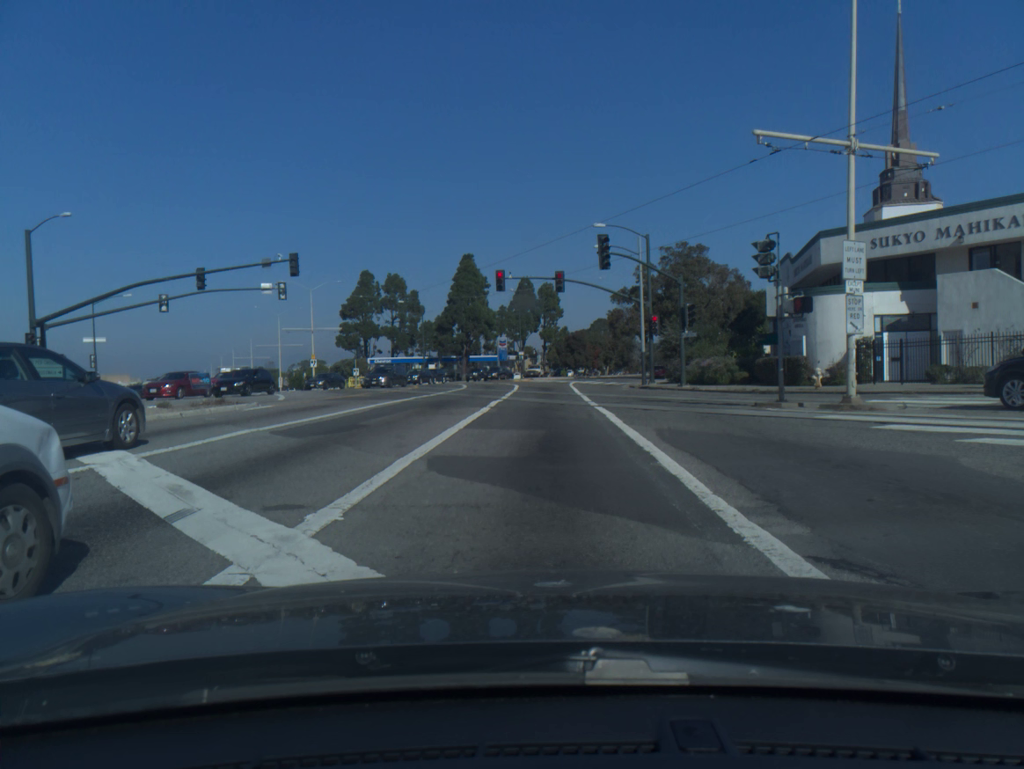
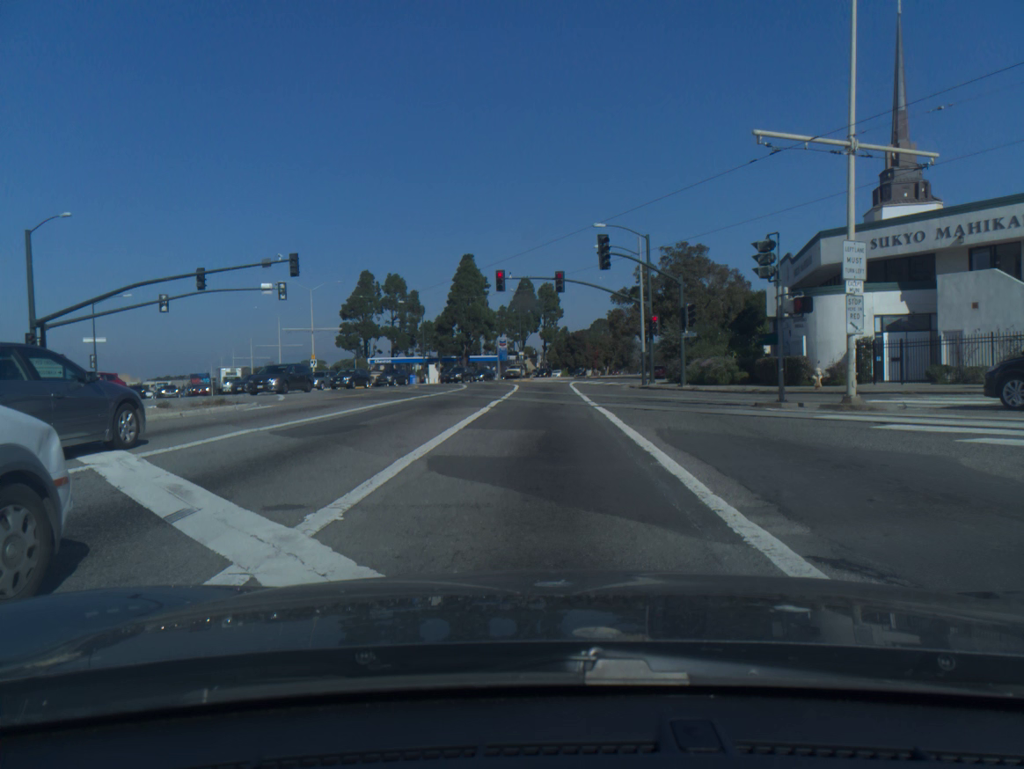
(0.0, 0.0) m; 0°
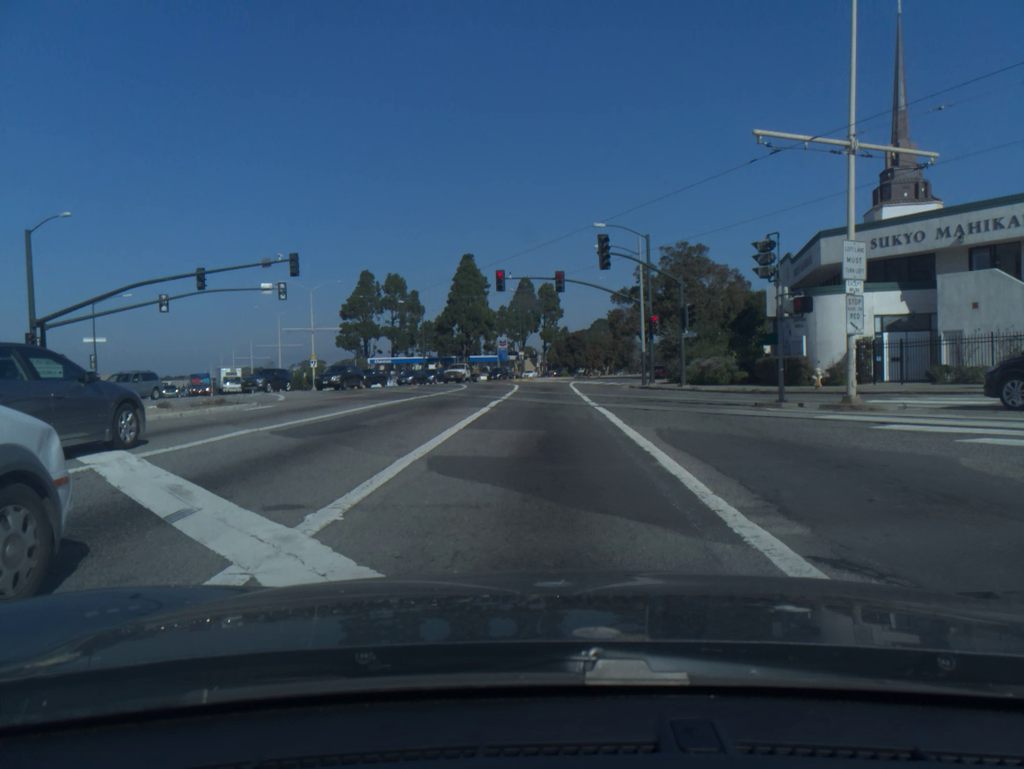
(0.0, 0.0) m; 0°
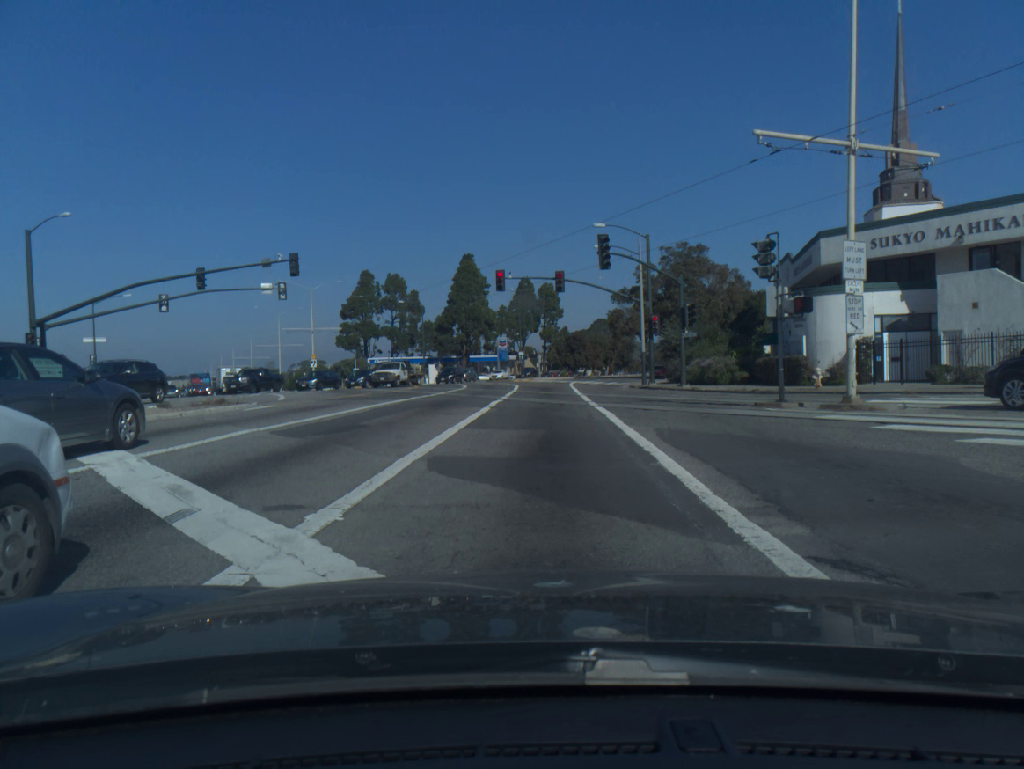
(0.0, 0.0) m; 0°
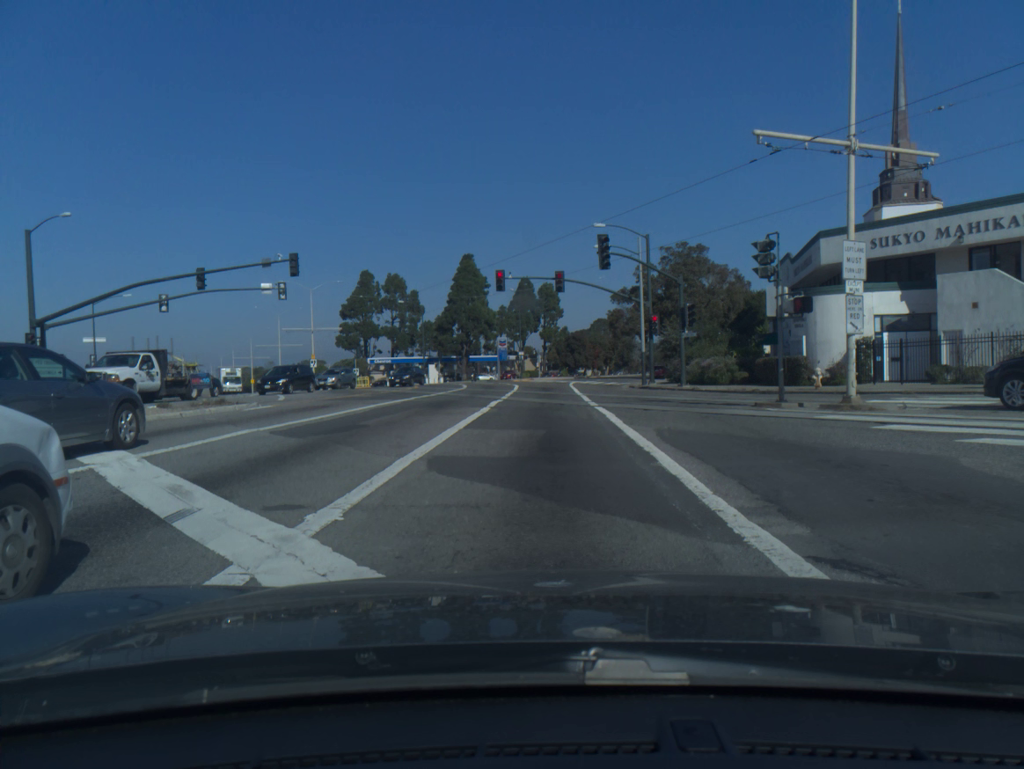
(0.0, 0.0) m; 0°
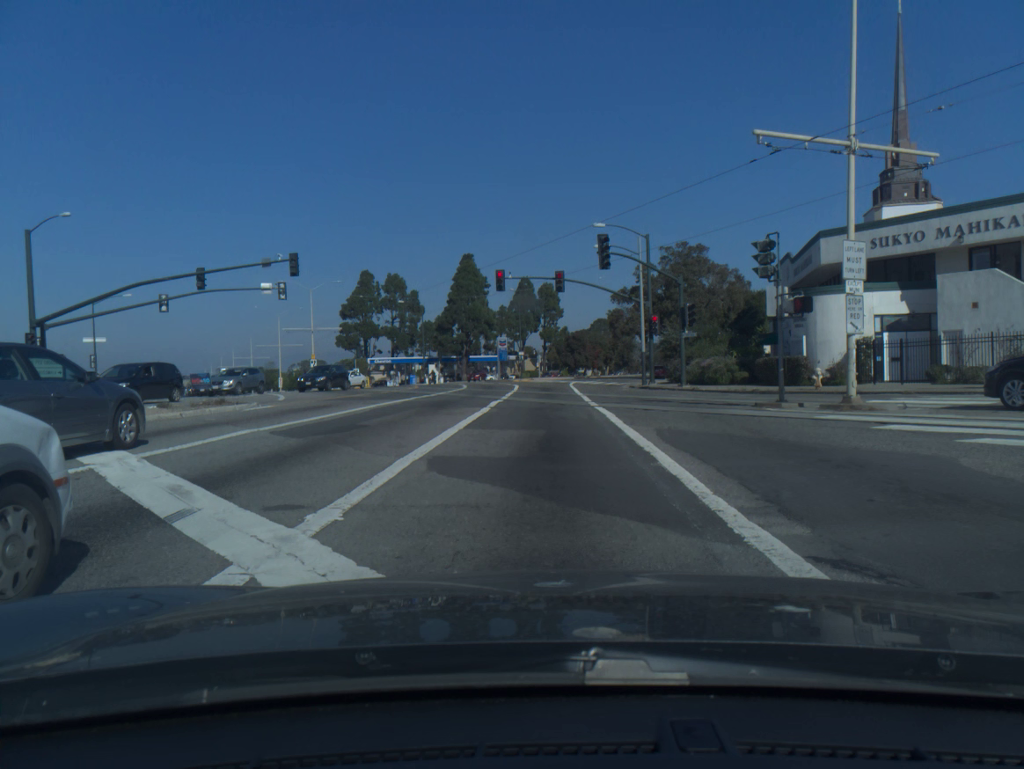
(0.0, 0.0) m; 0°
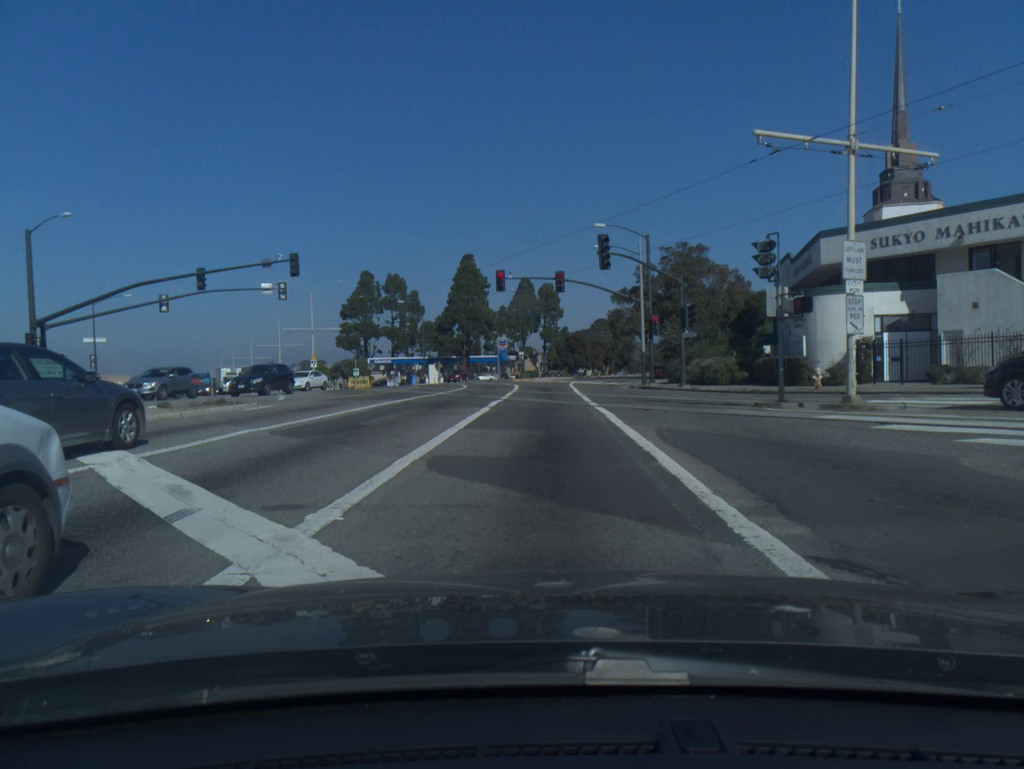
(0.0, 0.0) m; 0°
